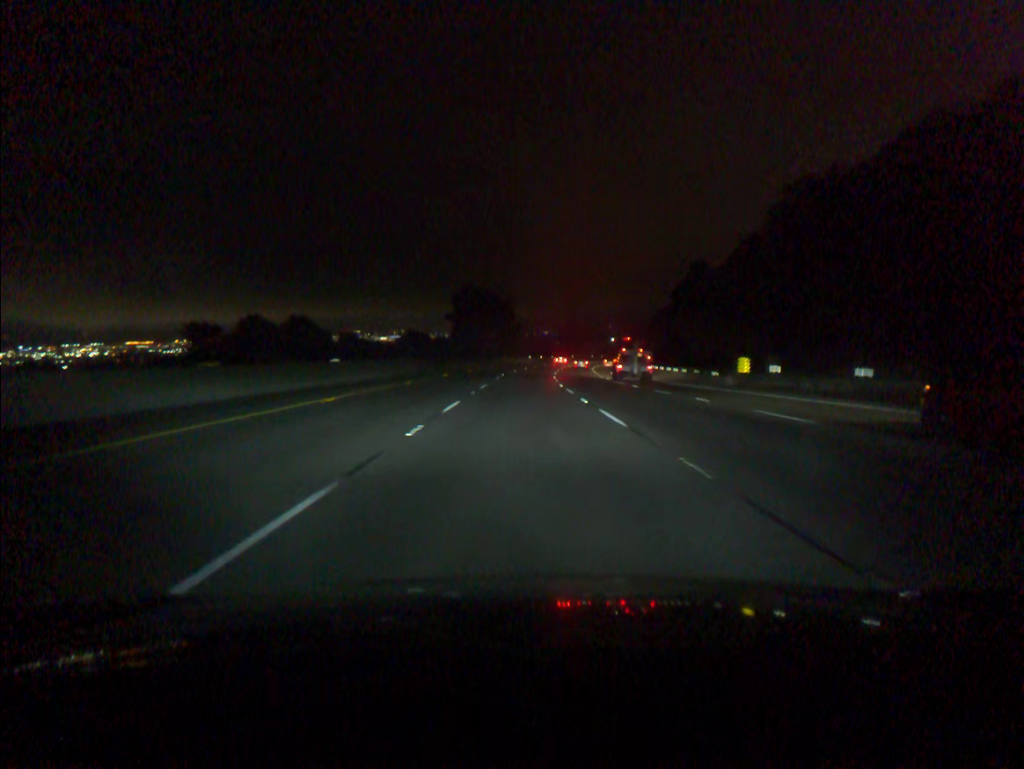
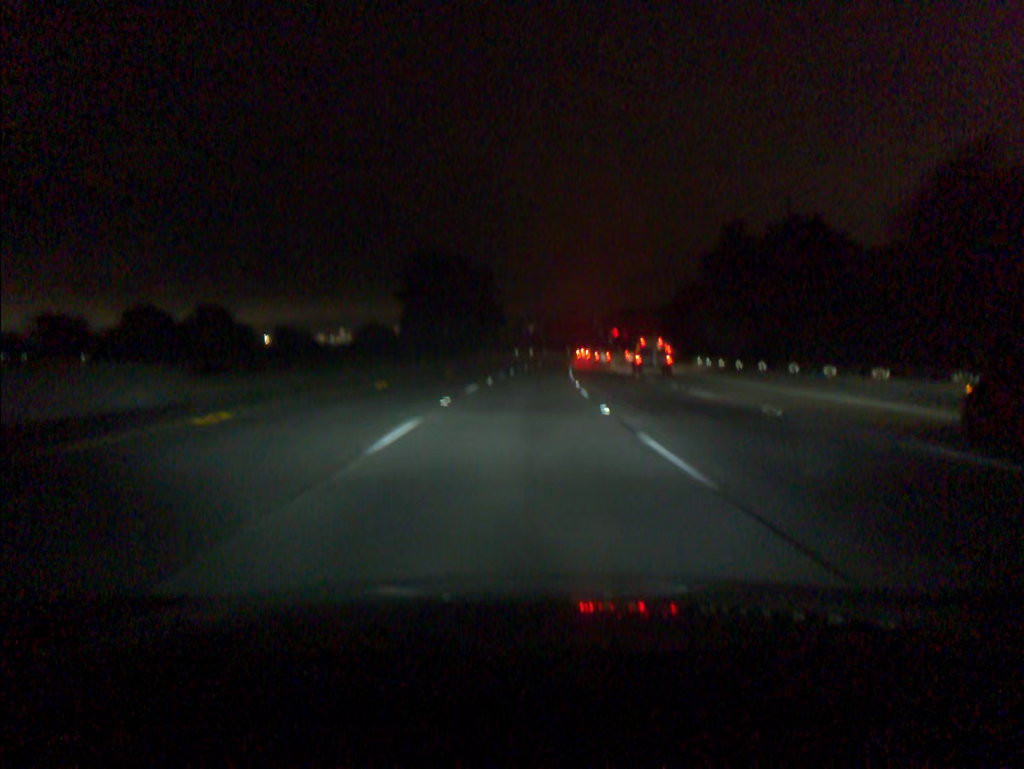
(+0.3, +37.2) m; +1°
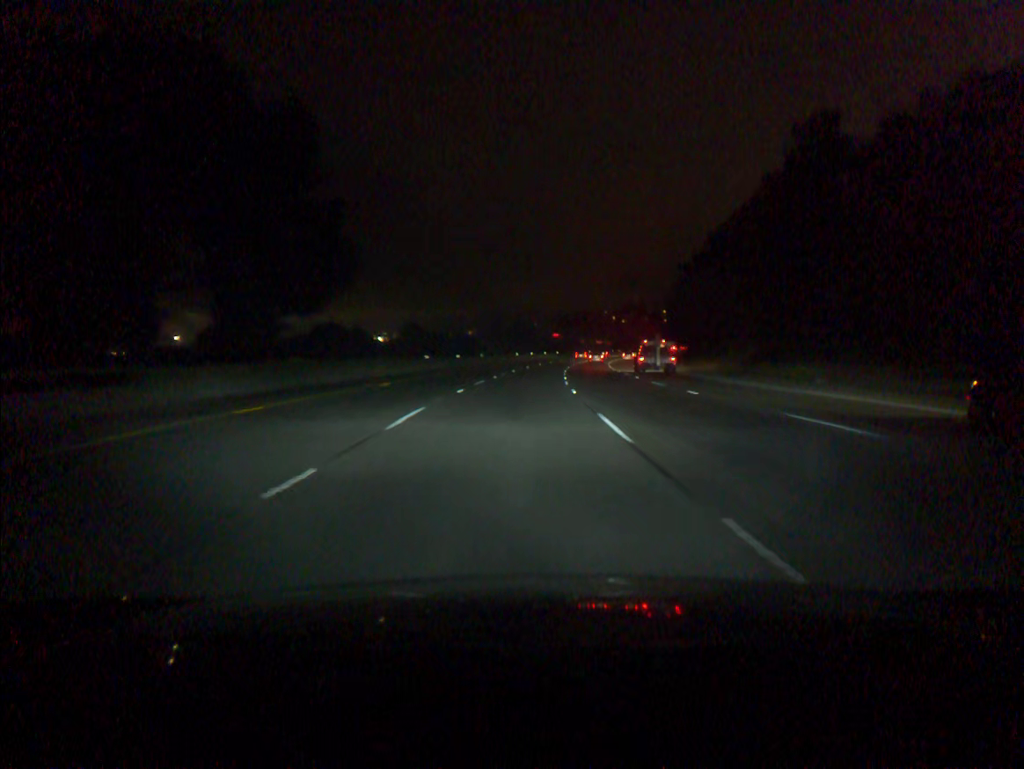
(+2.0, +55.6) m; +4°
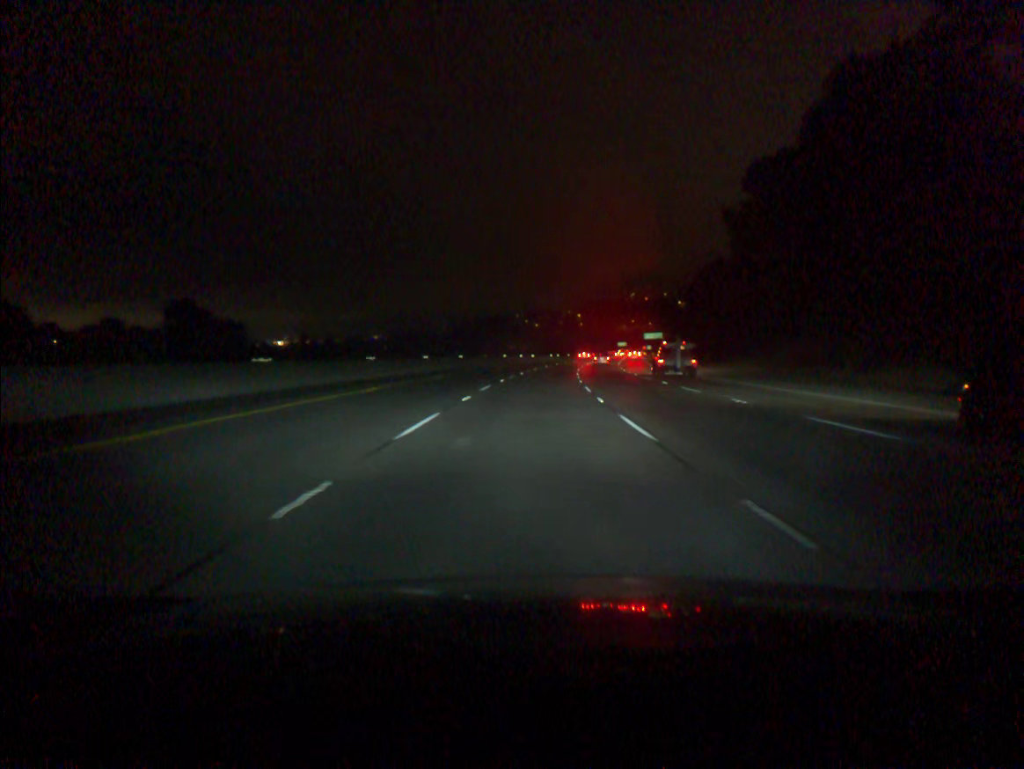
(+4.9, +92.4) m; +7°
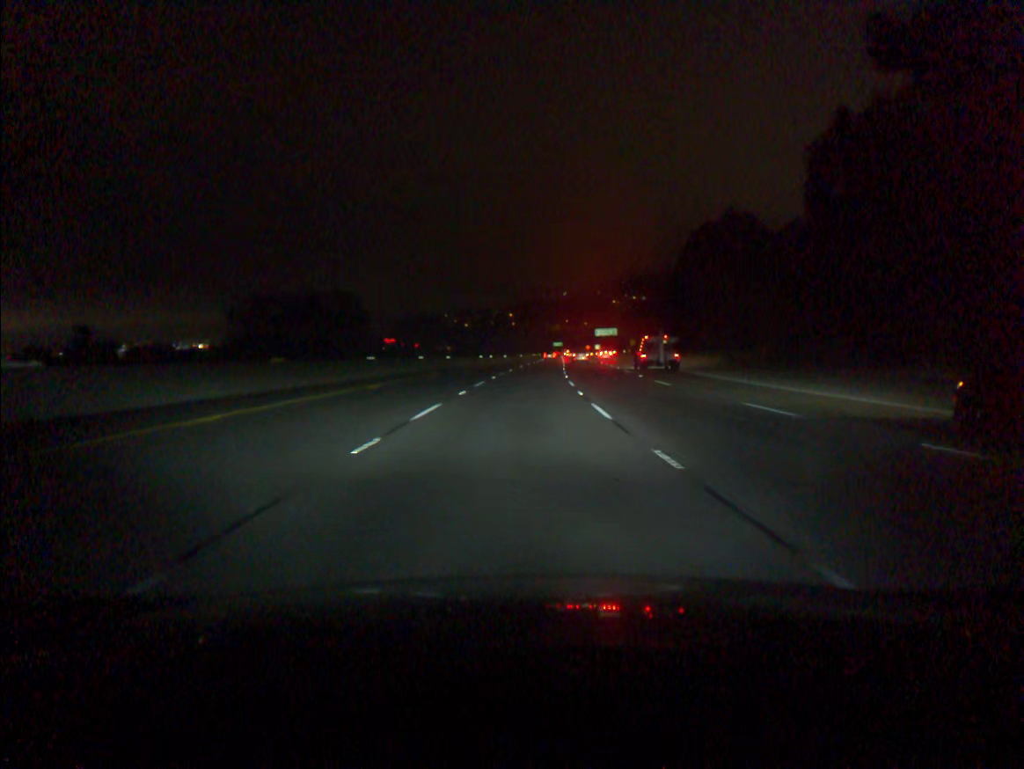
(+2.4, +55.5) m; +5°
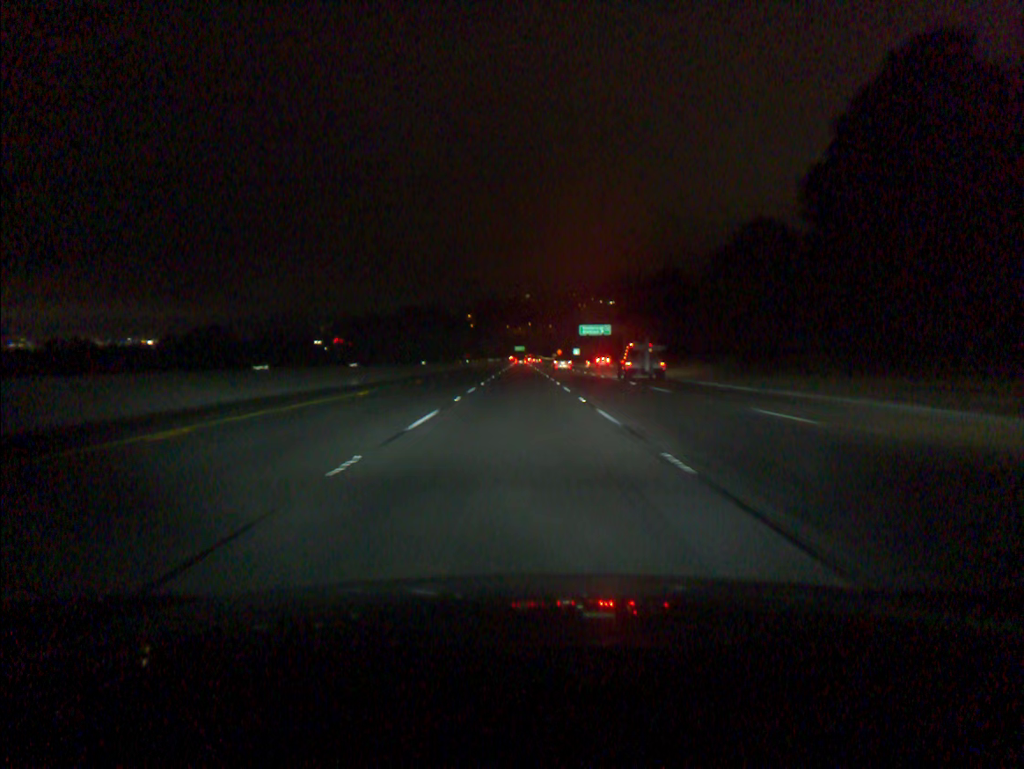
(+2.4, +74.0) m; +3°
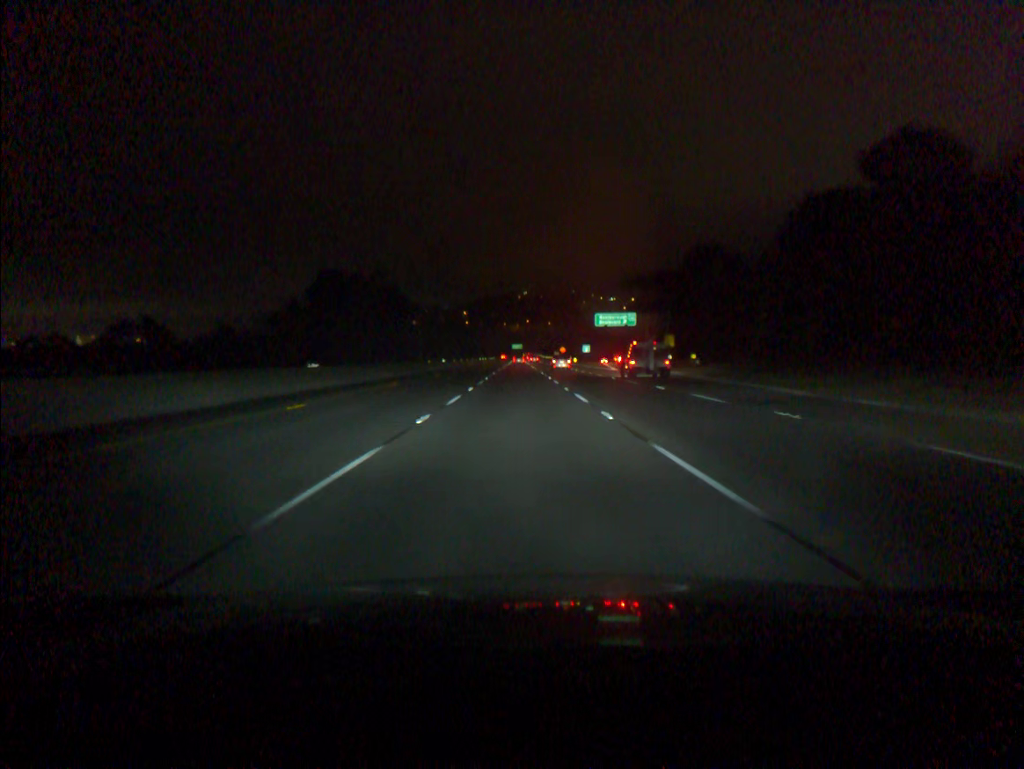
(+0.1, +37.1) m; 0°
